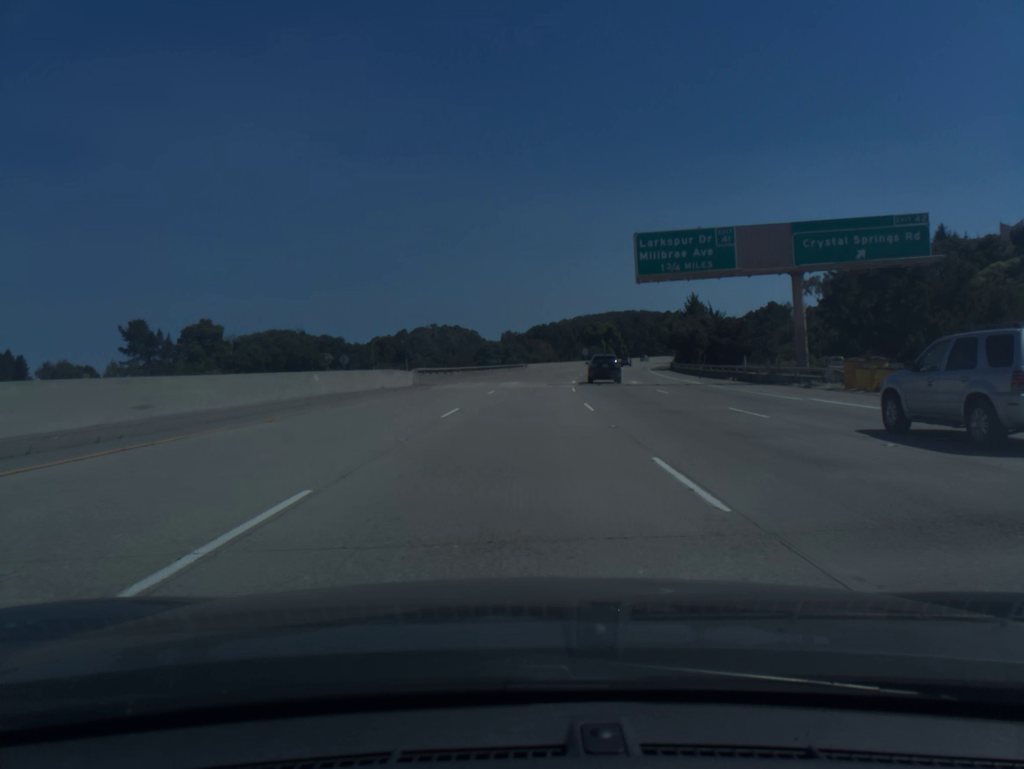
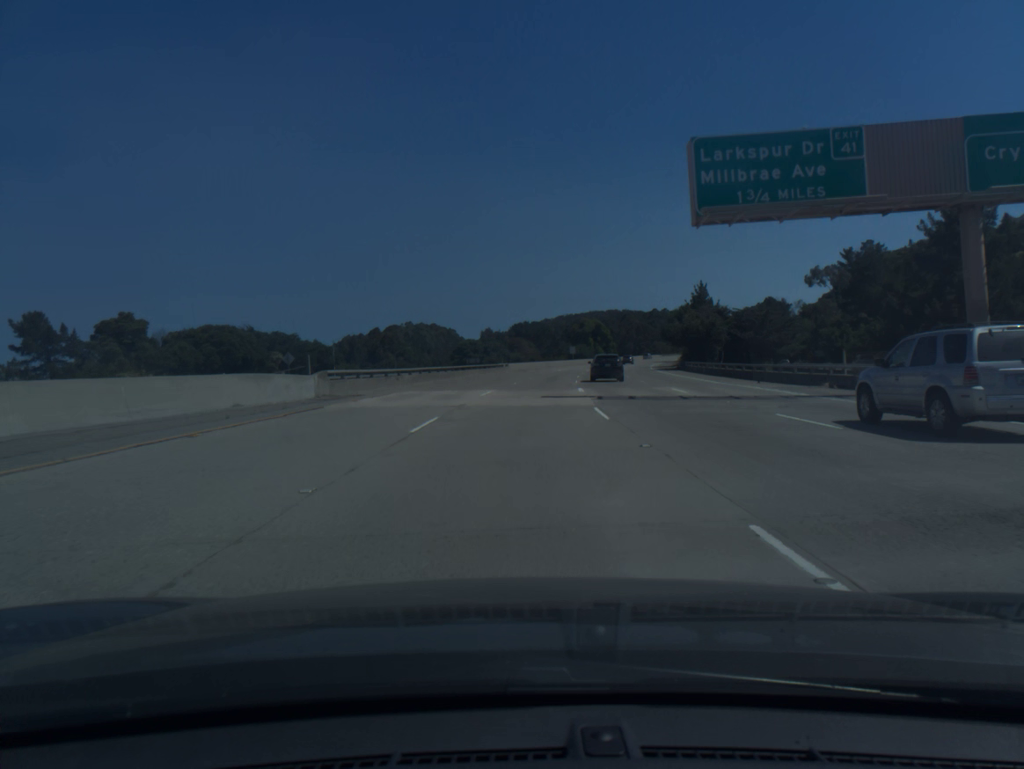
(+0.2, +18.7) m; +1°
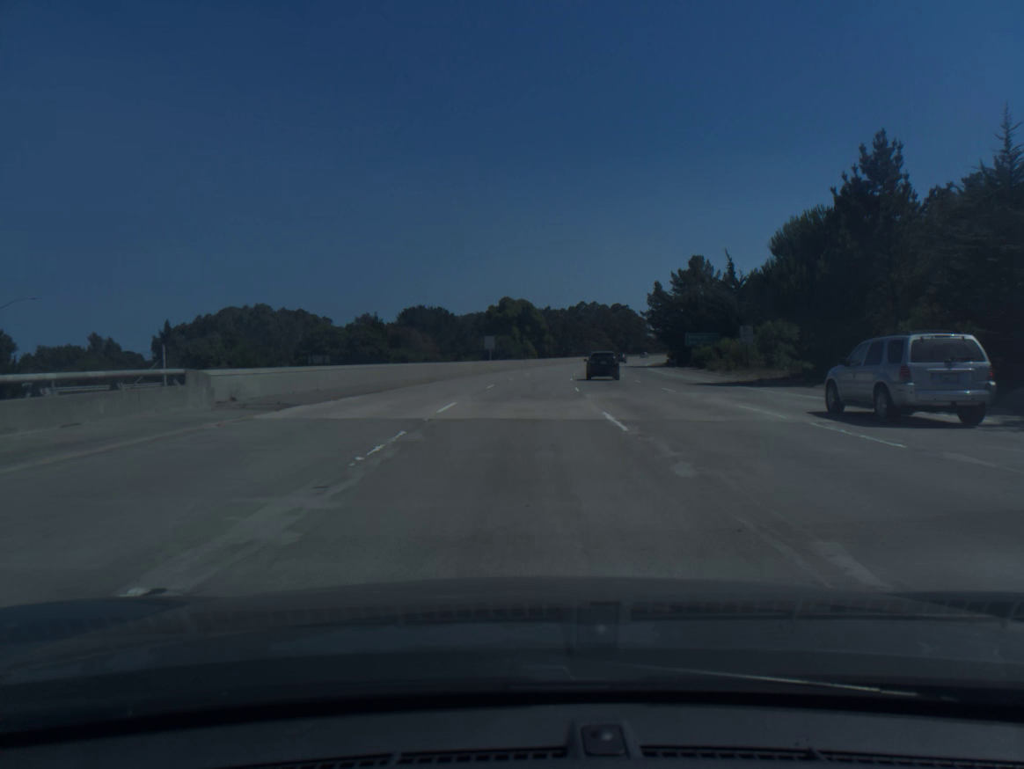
(+4.2, +74.7) m; +7°
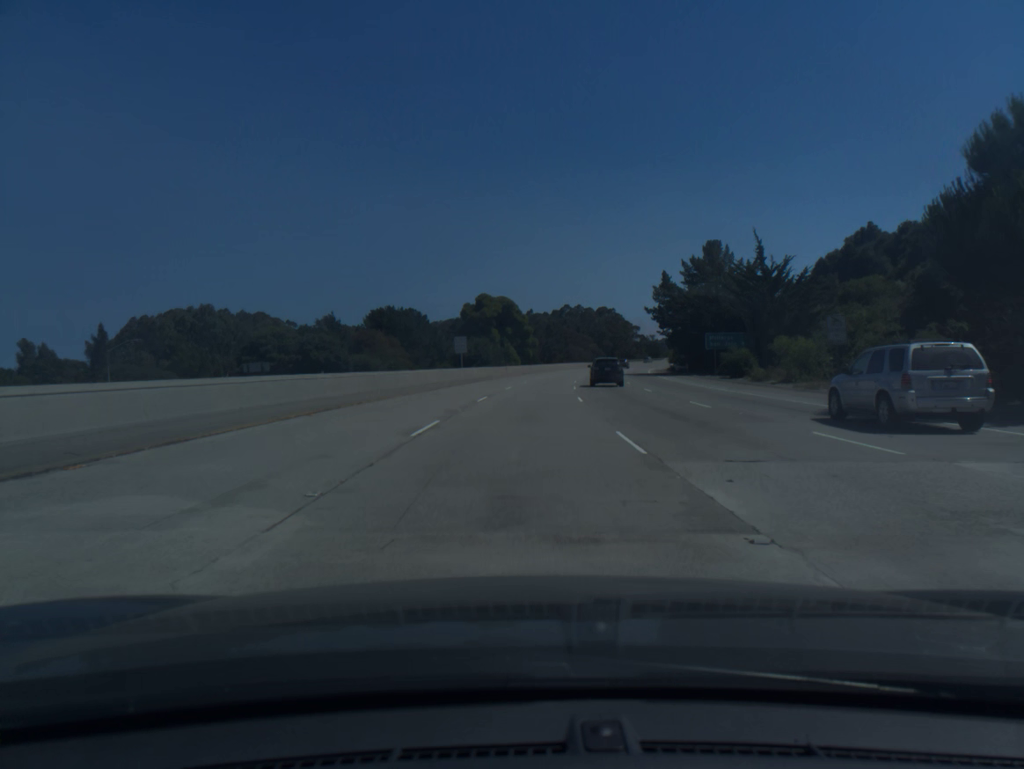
(+0.2, +18.8) m; +1°
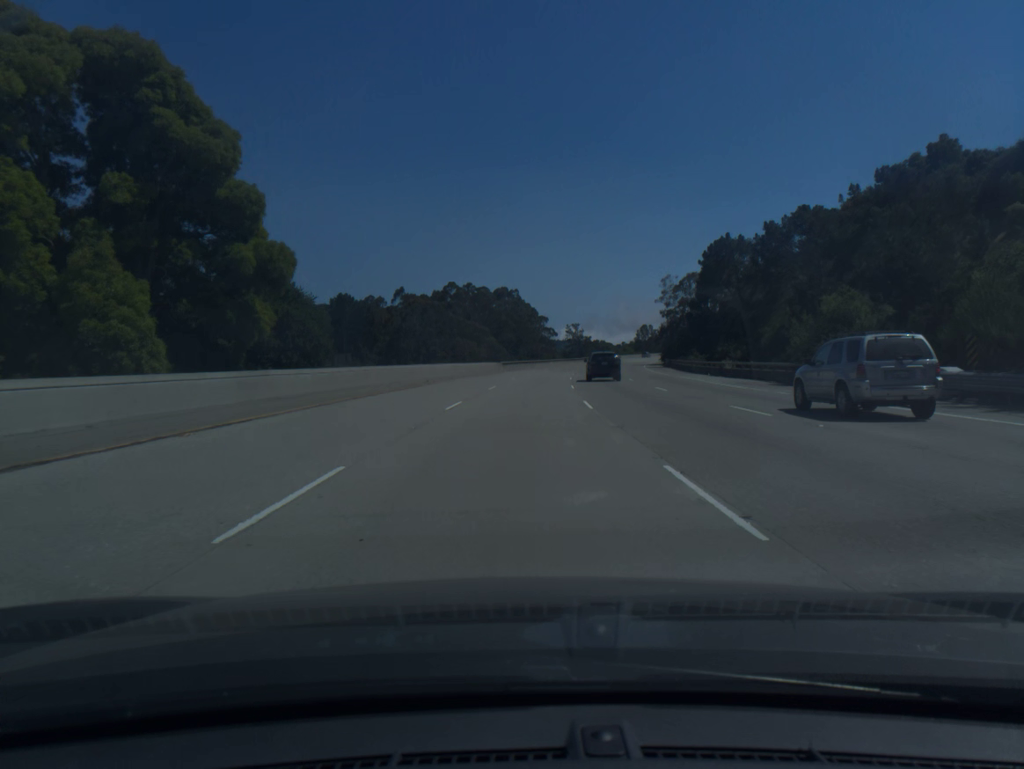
(+6.4, +93.8) m; +8°
